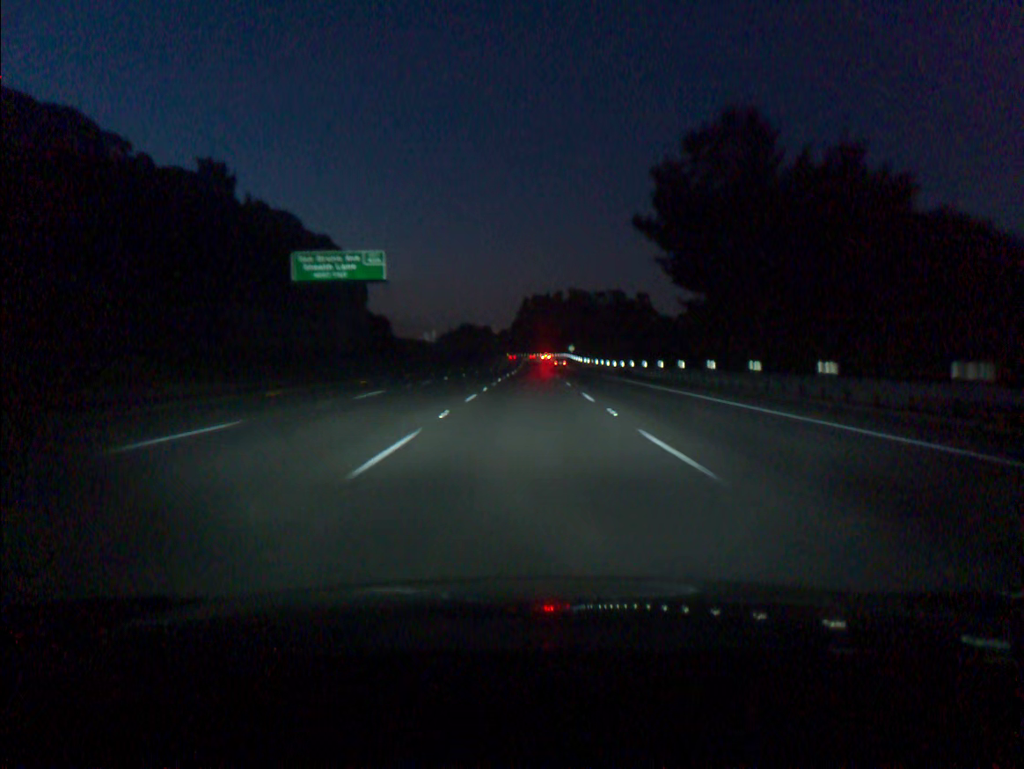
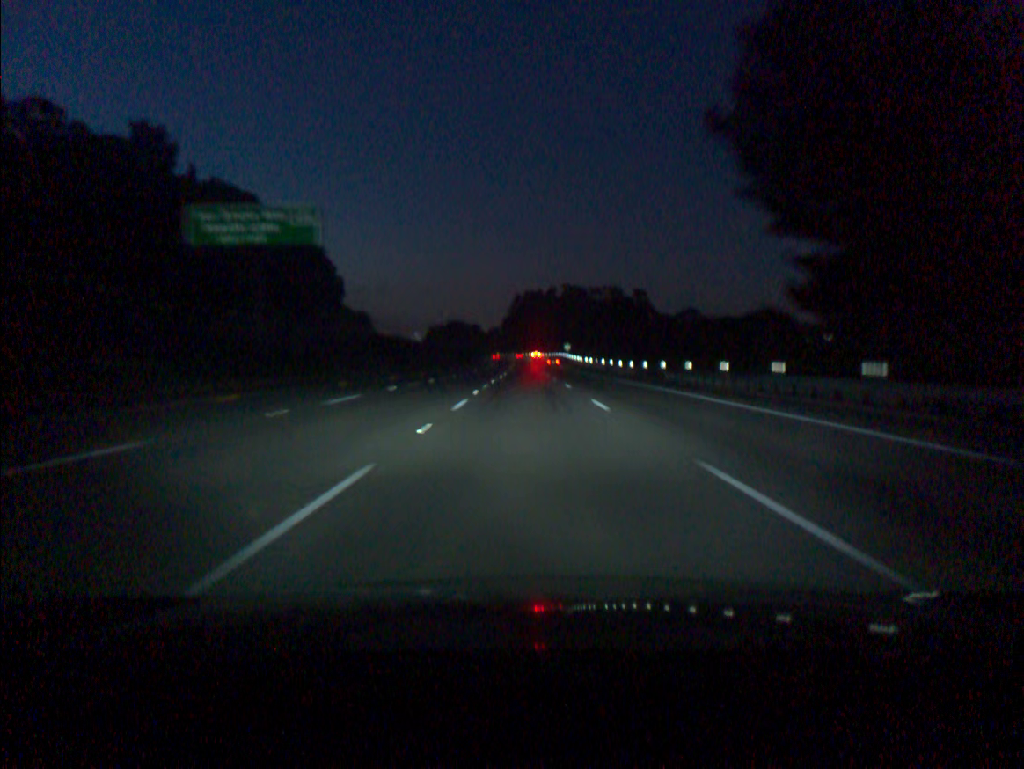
(+0.1, +18.5) m; +1°
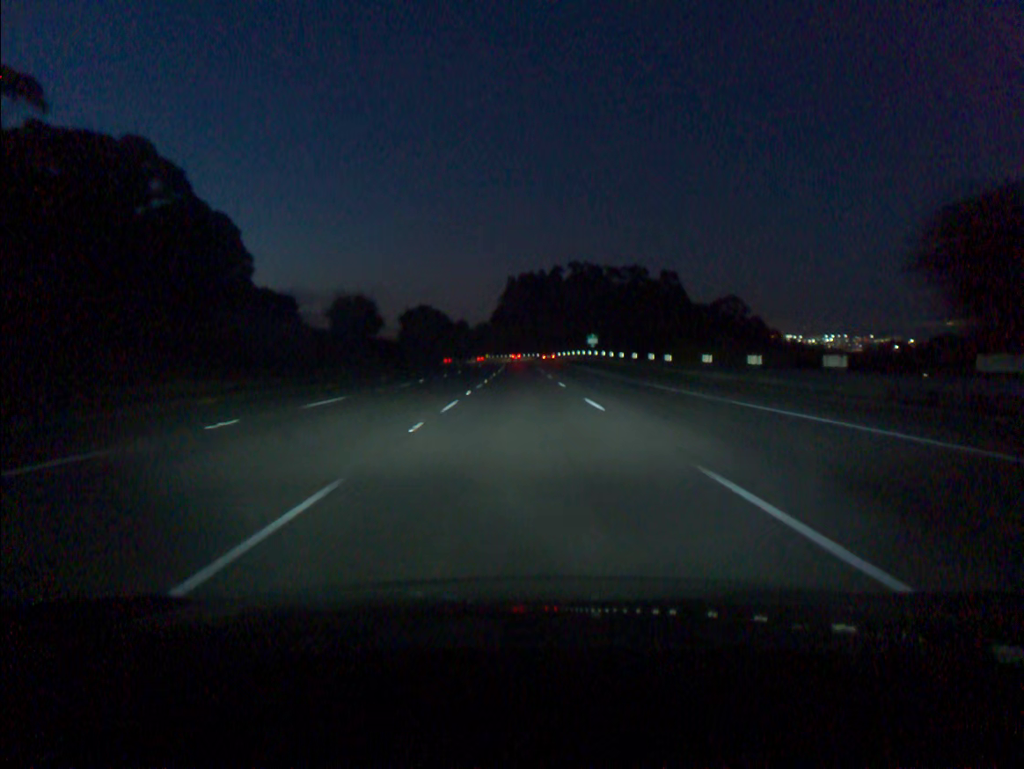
(+0.6, +74.1) m; 0°
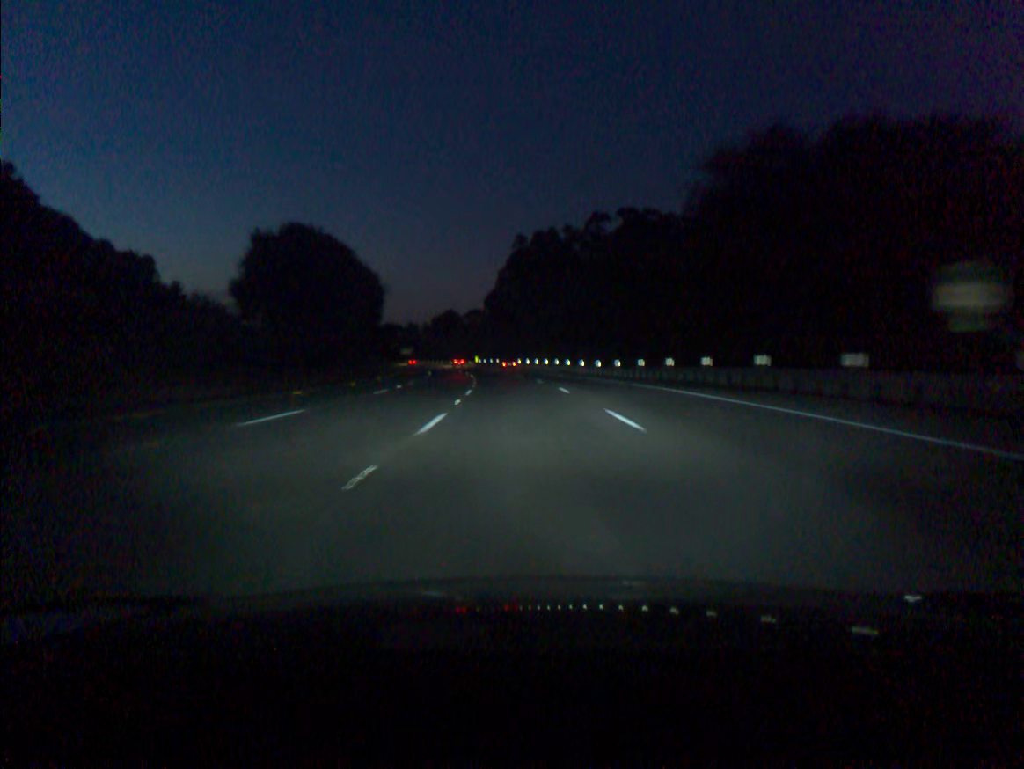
(-0.3, +92.3) m; -1°
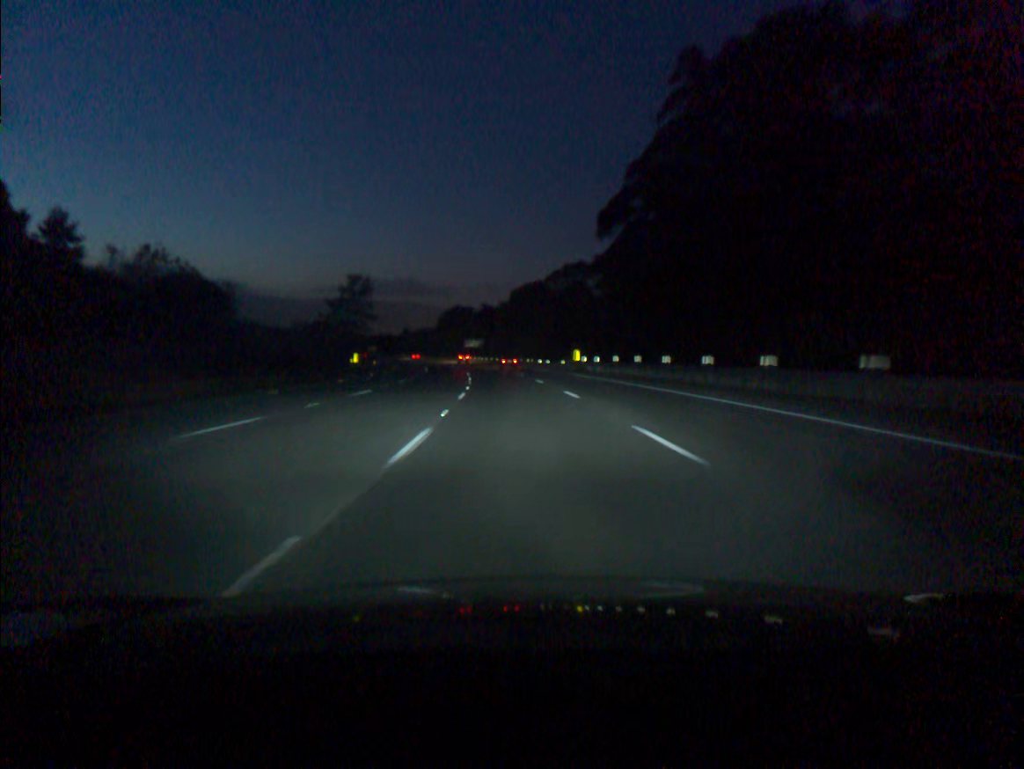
(-4.8, +91.7) m; -7°
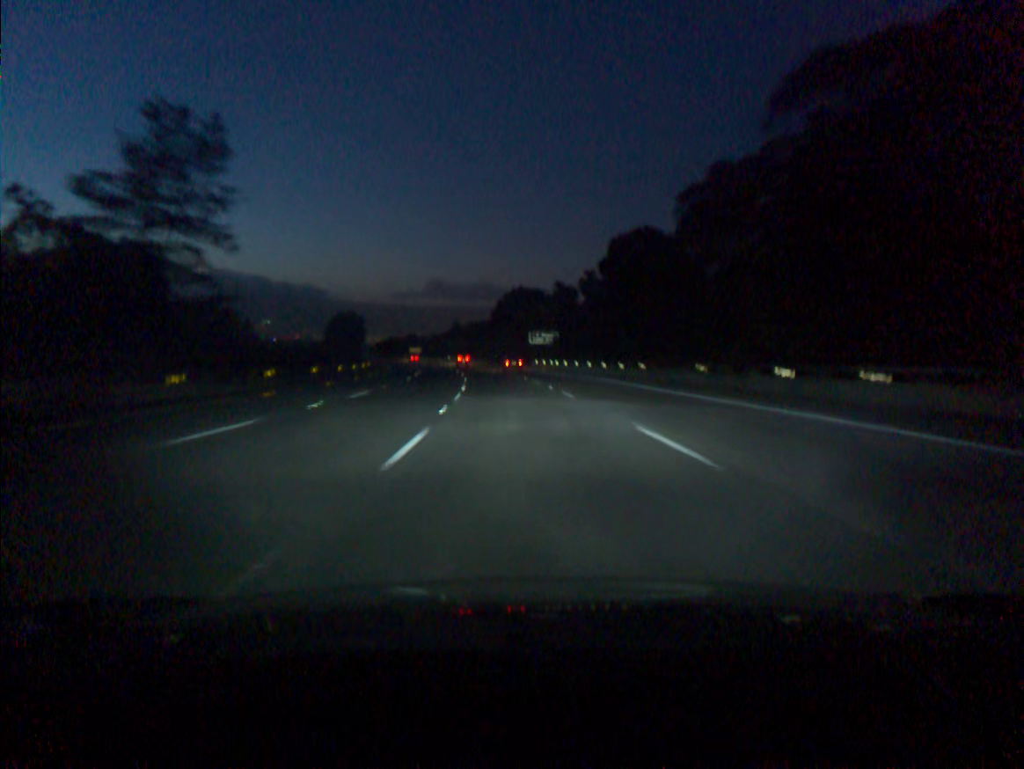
(-3.4, +73.3) m; -5°
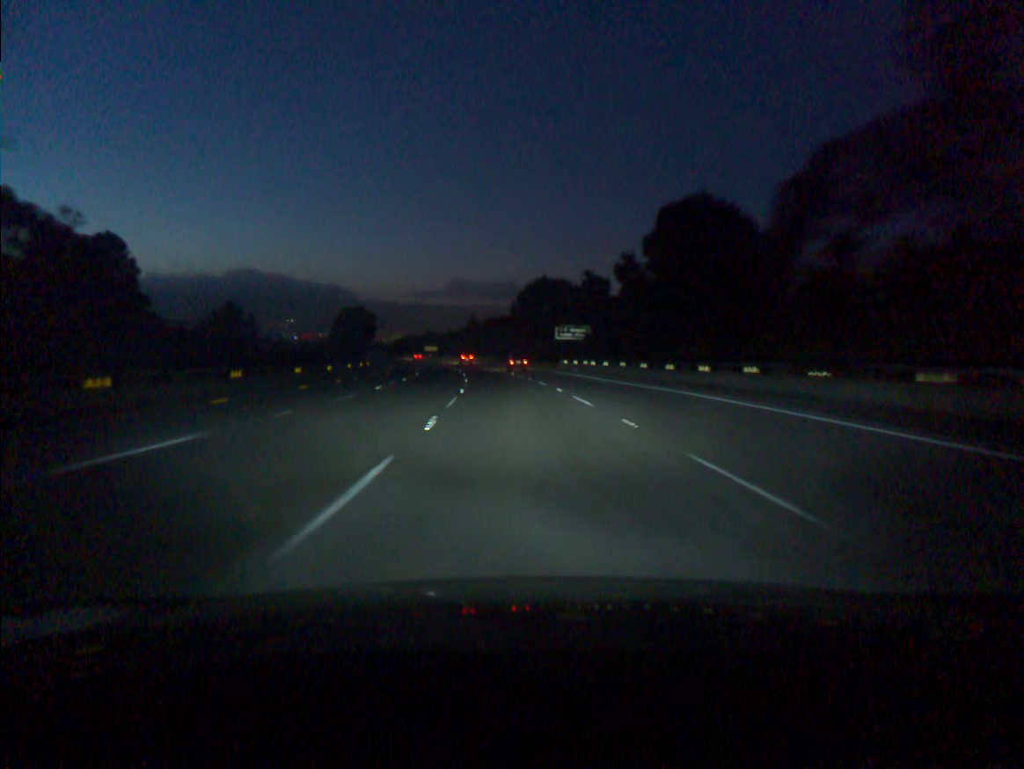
(-0.2, +18.4) m; -1°
